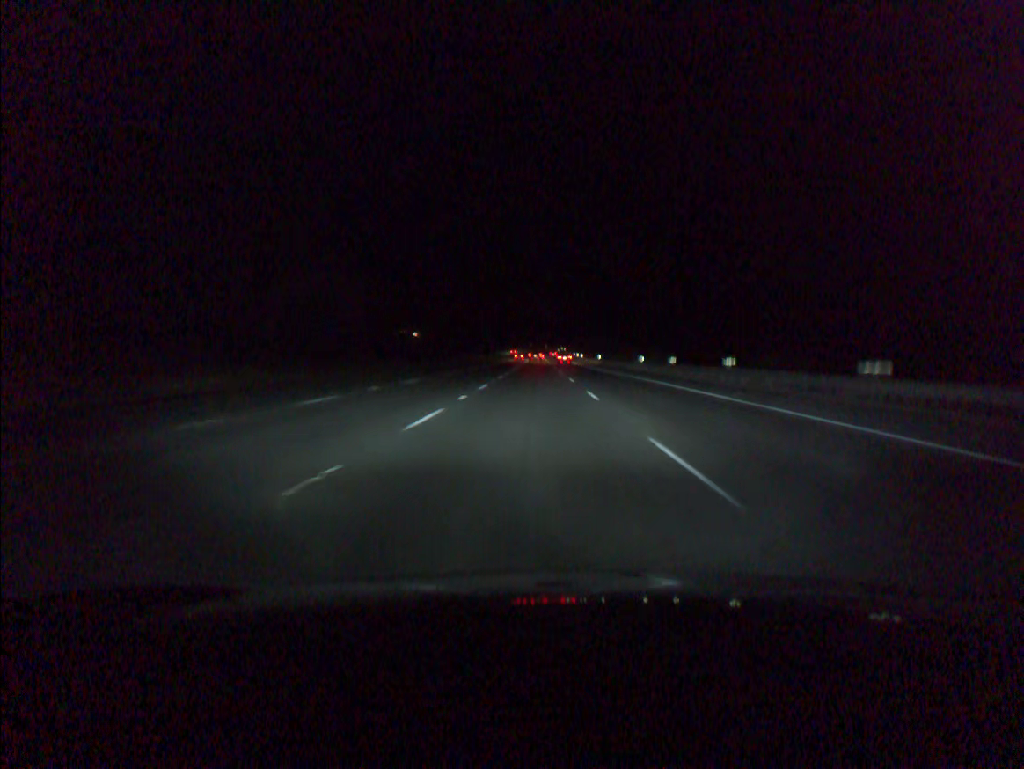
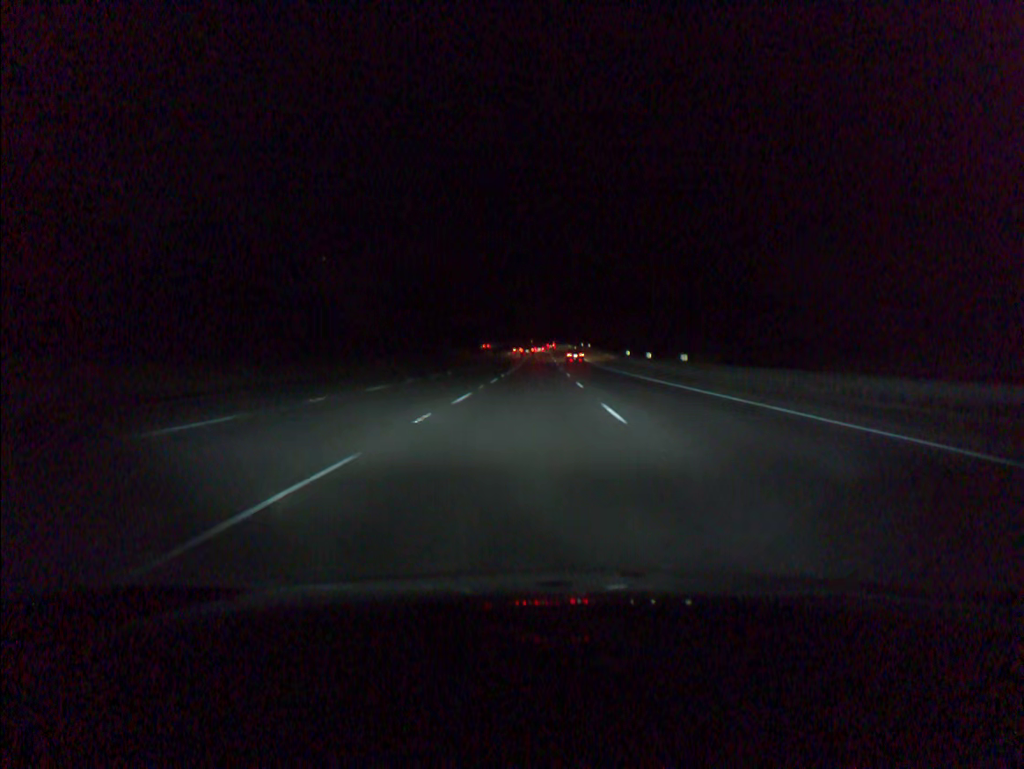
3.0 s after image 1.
(-0.3, +109.7) m; 0°
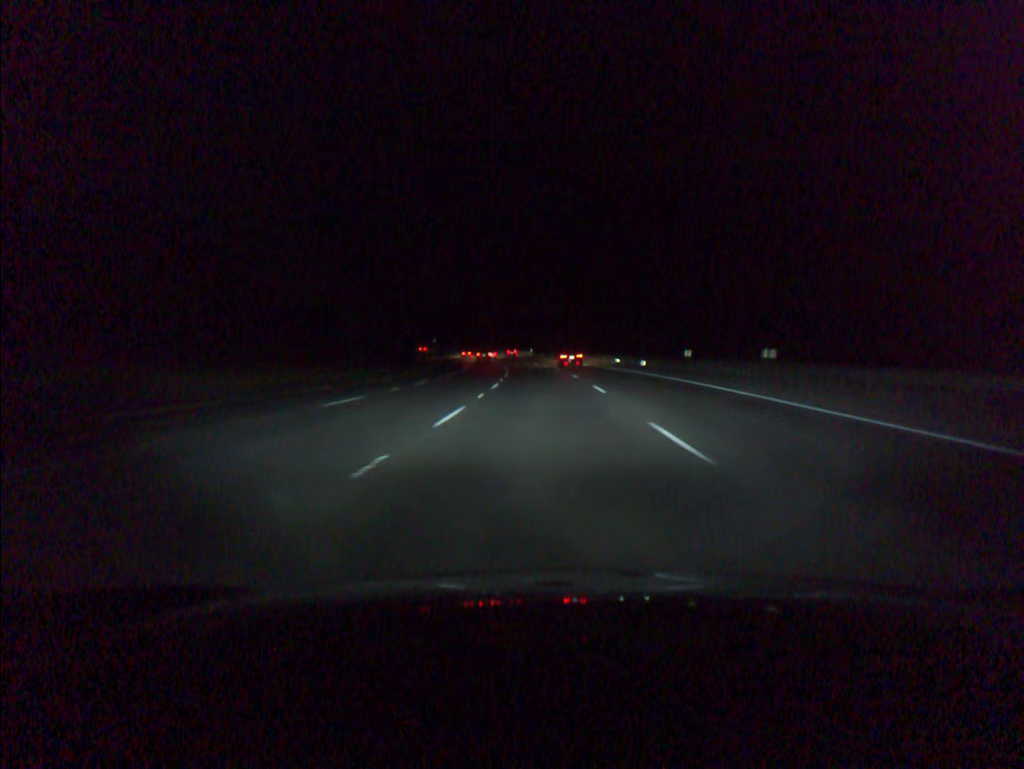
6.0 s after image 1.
(-0.2, +108.0) m; 0°
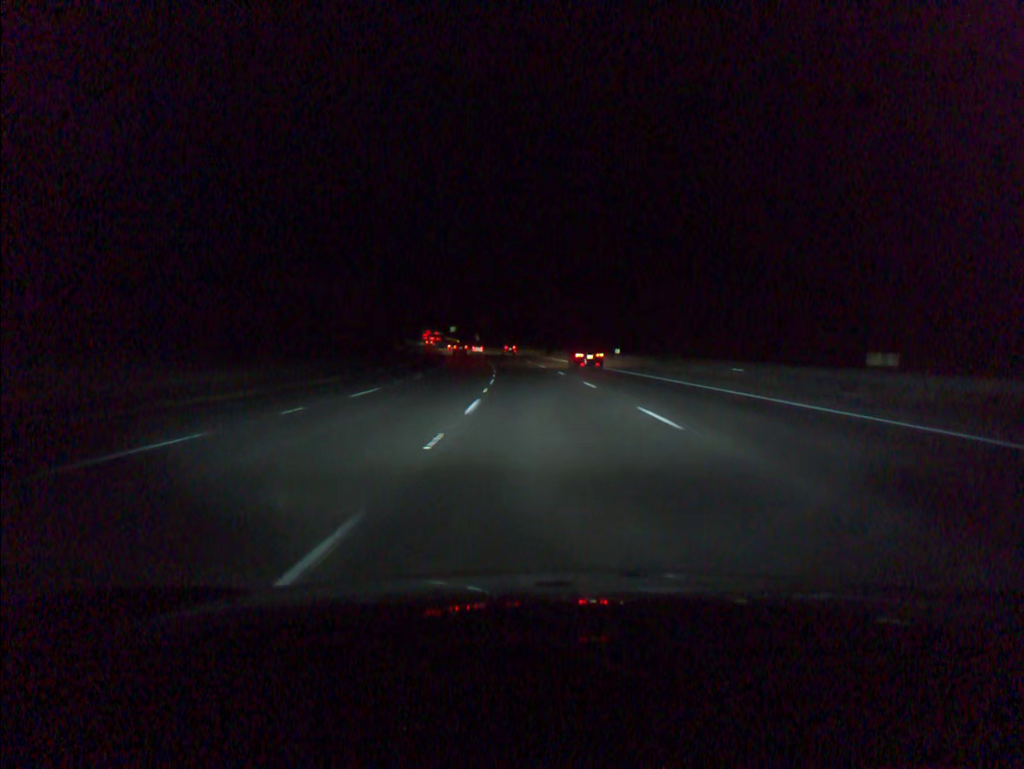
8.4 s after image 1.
(-2.8, +85.3) m; -4°
